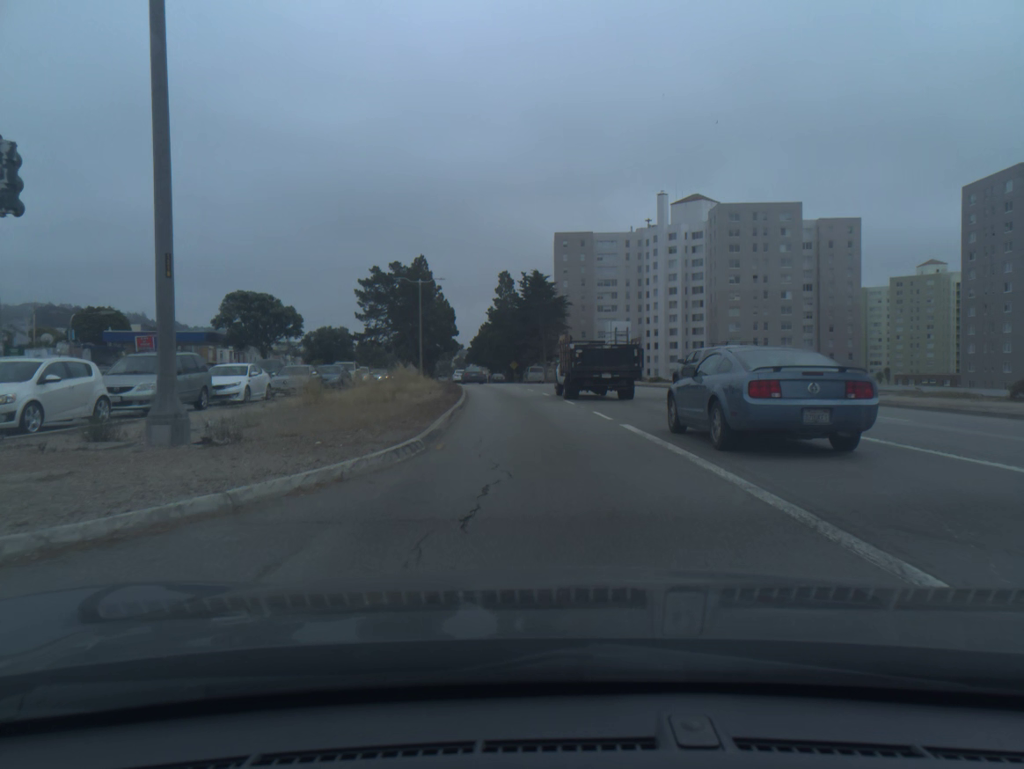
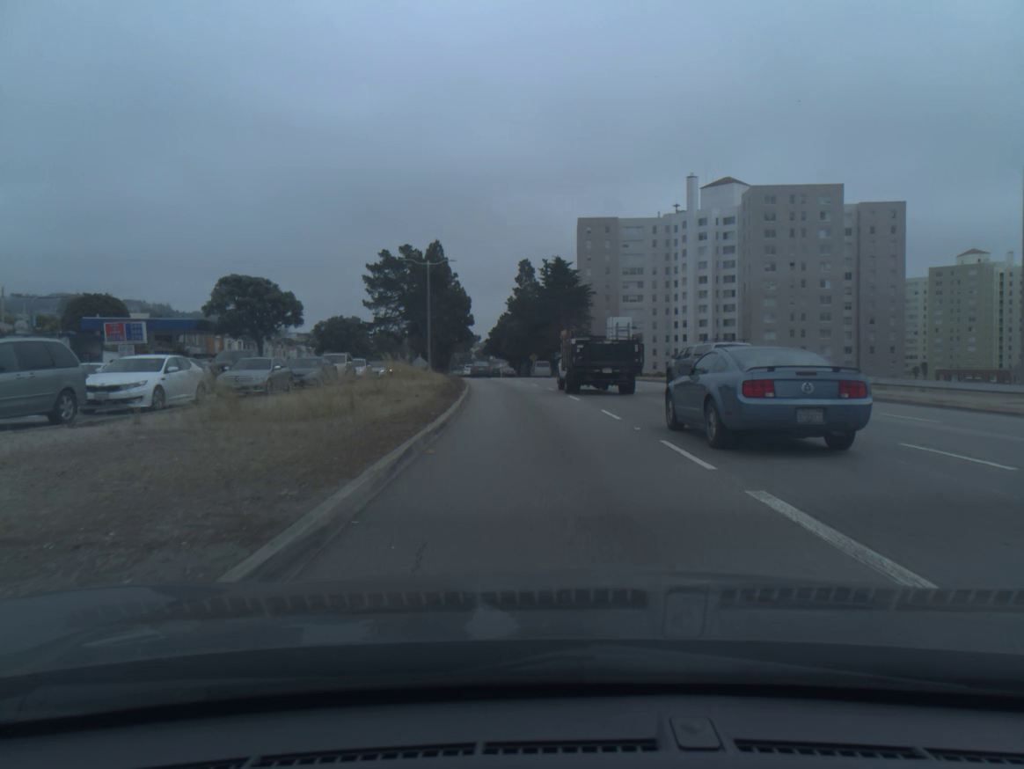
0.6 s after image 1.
(-0.1, +8.0) m; -2°
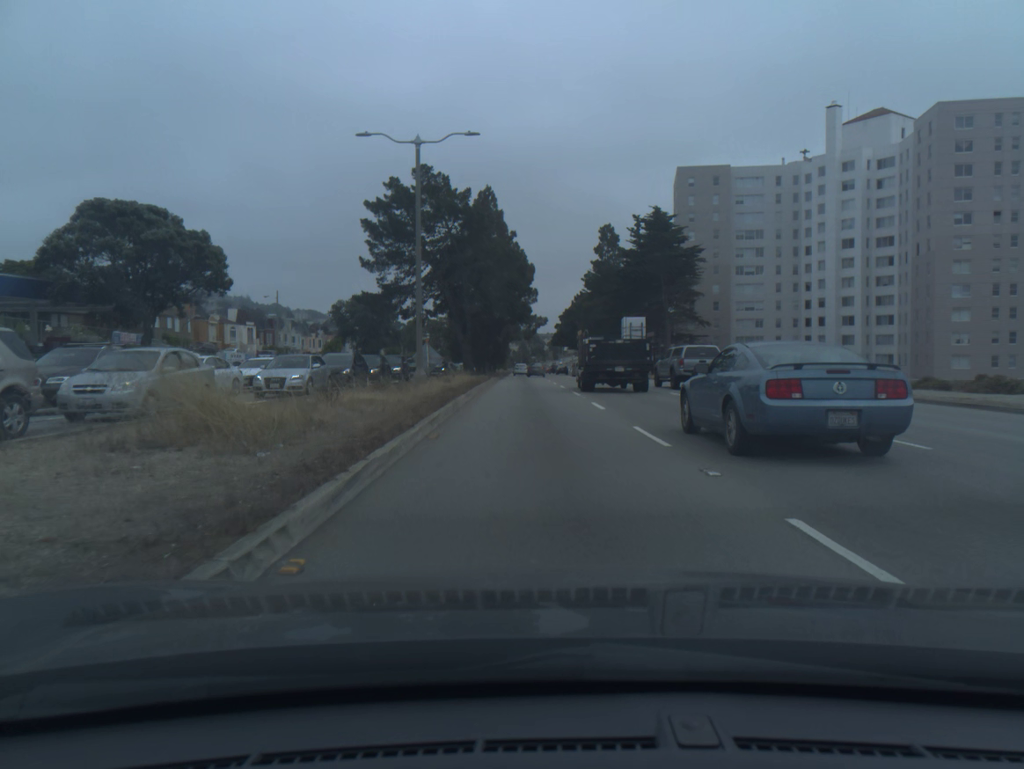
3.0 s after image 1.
(-1.5, +34.6) m; -5°
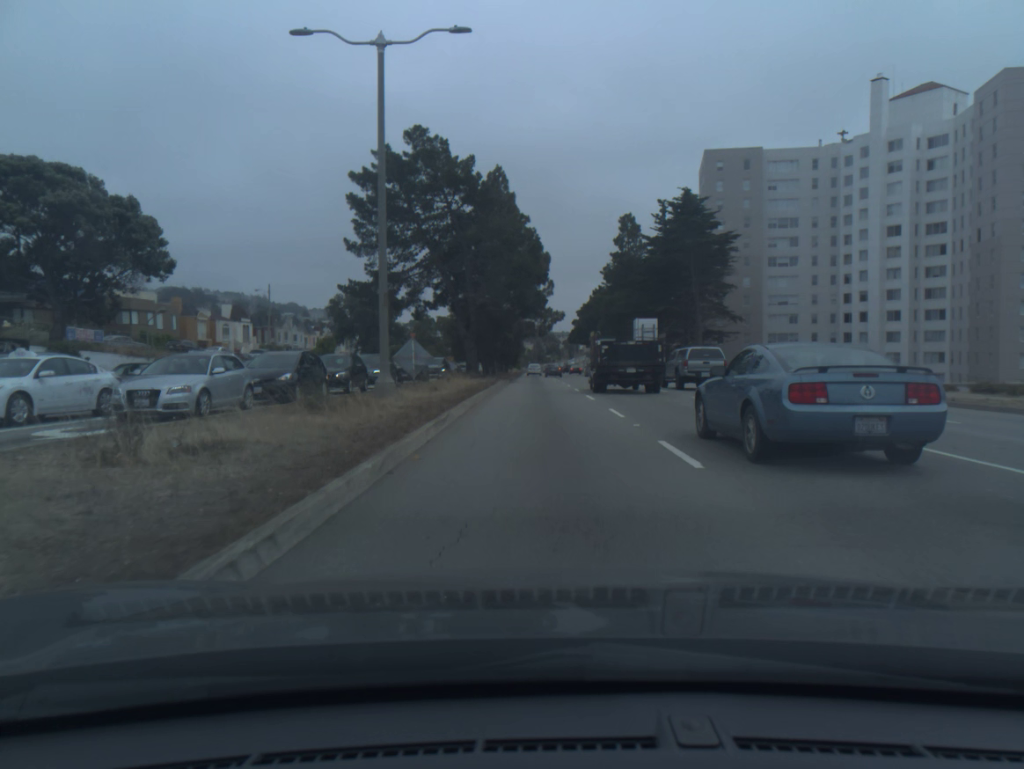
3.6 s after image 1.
(-0.1, +9.3) m; -1°
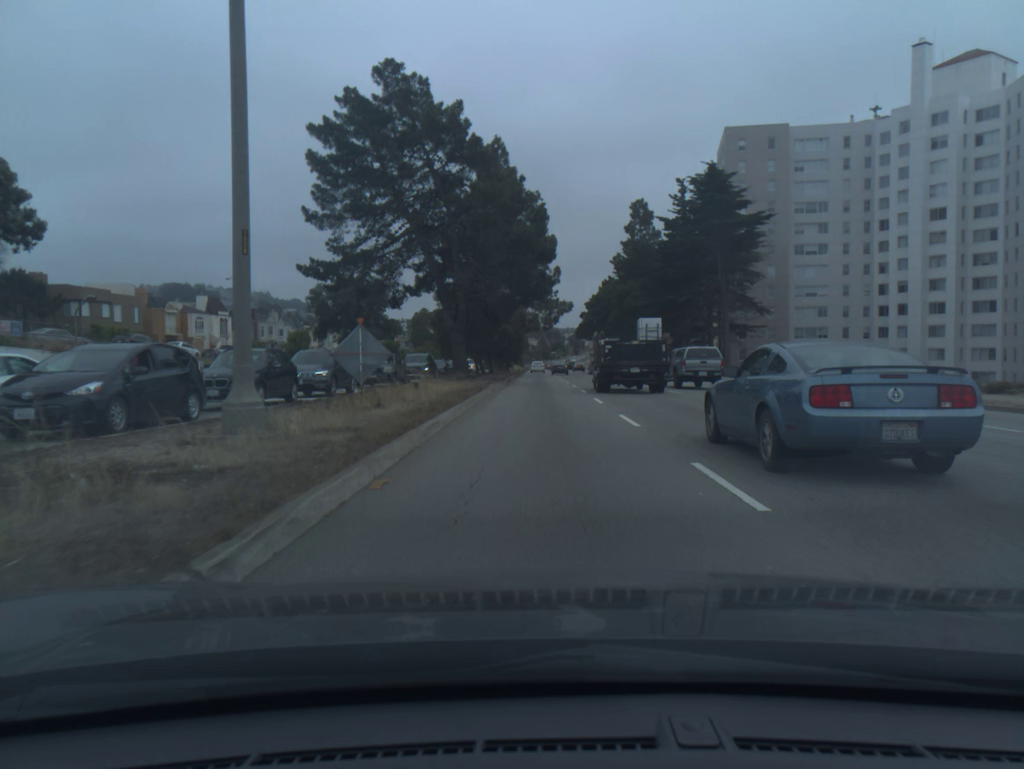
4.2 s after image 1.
(0.0, +9.8) m; 0°
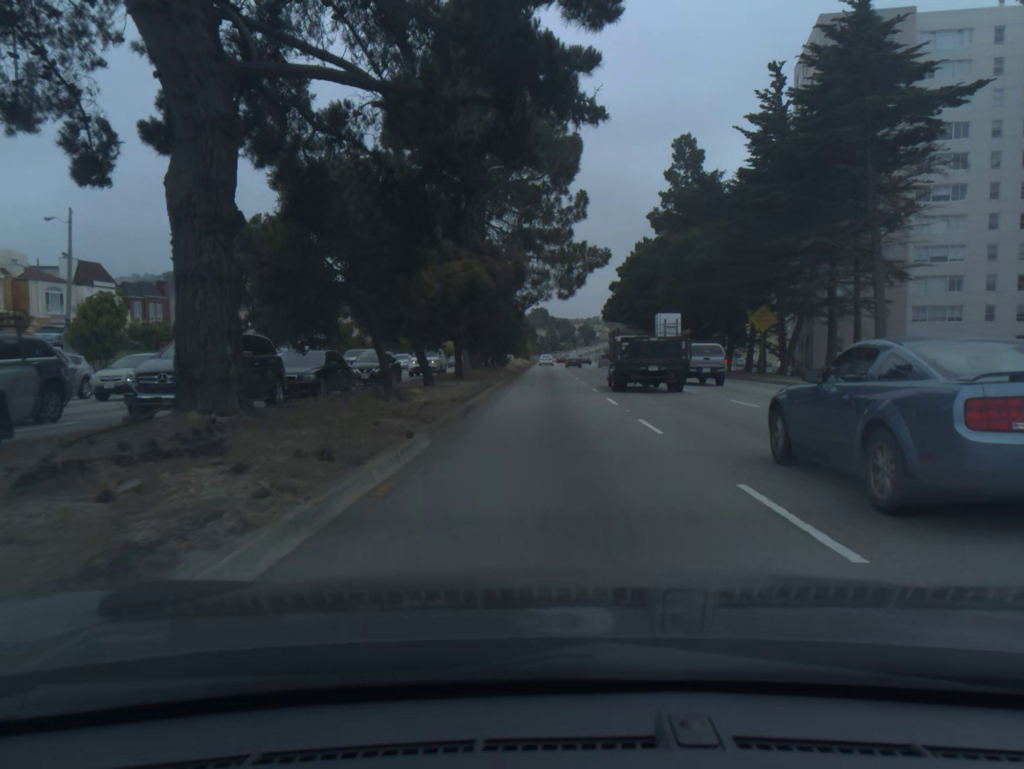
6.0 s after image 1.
(-0.2, +30.9) m; -1°
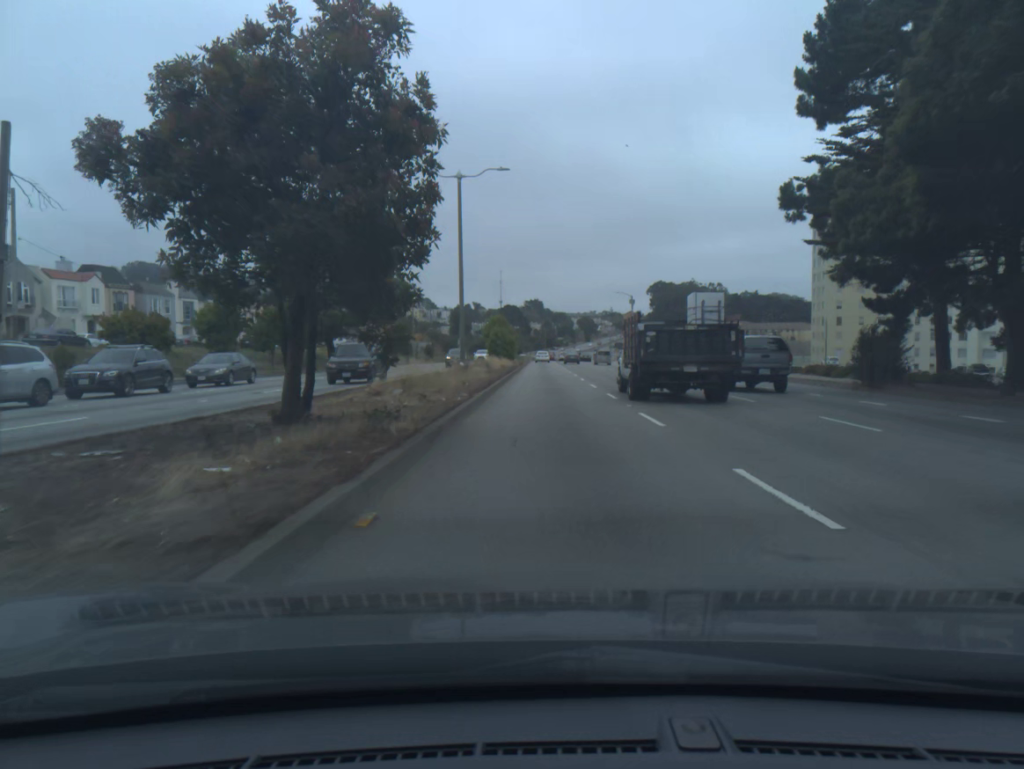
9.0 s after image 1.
(+0.1, +58.3) m; +1°
